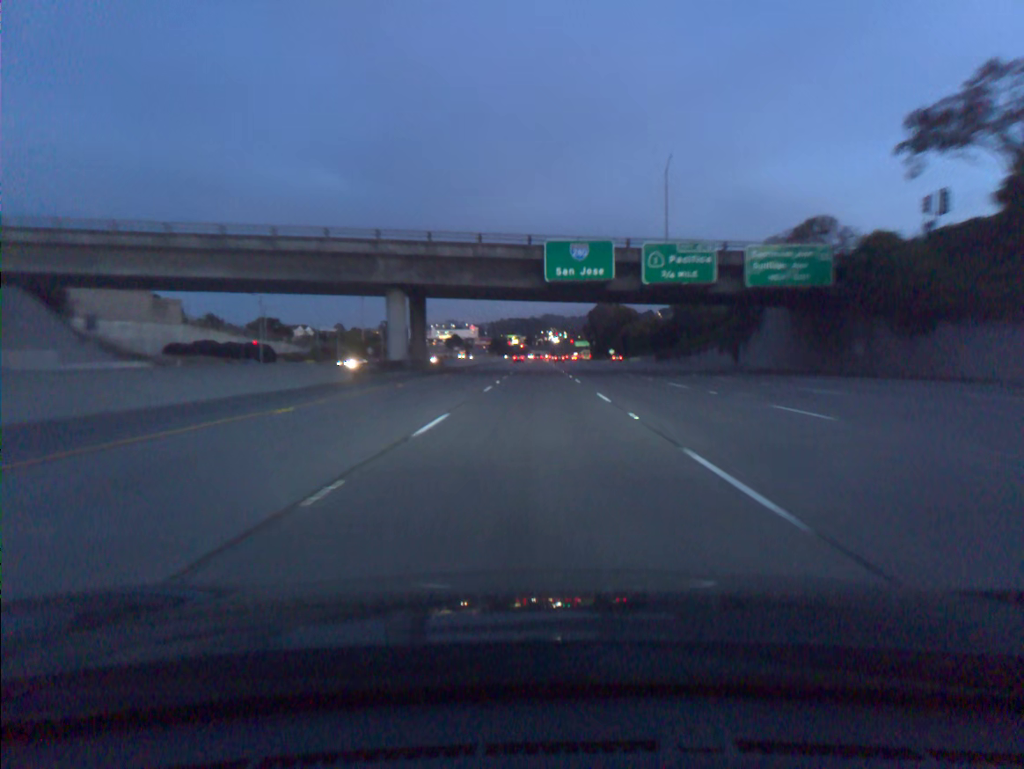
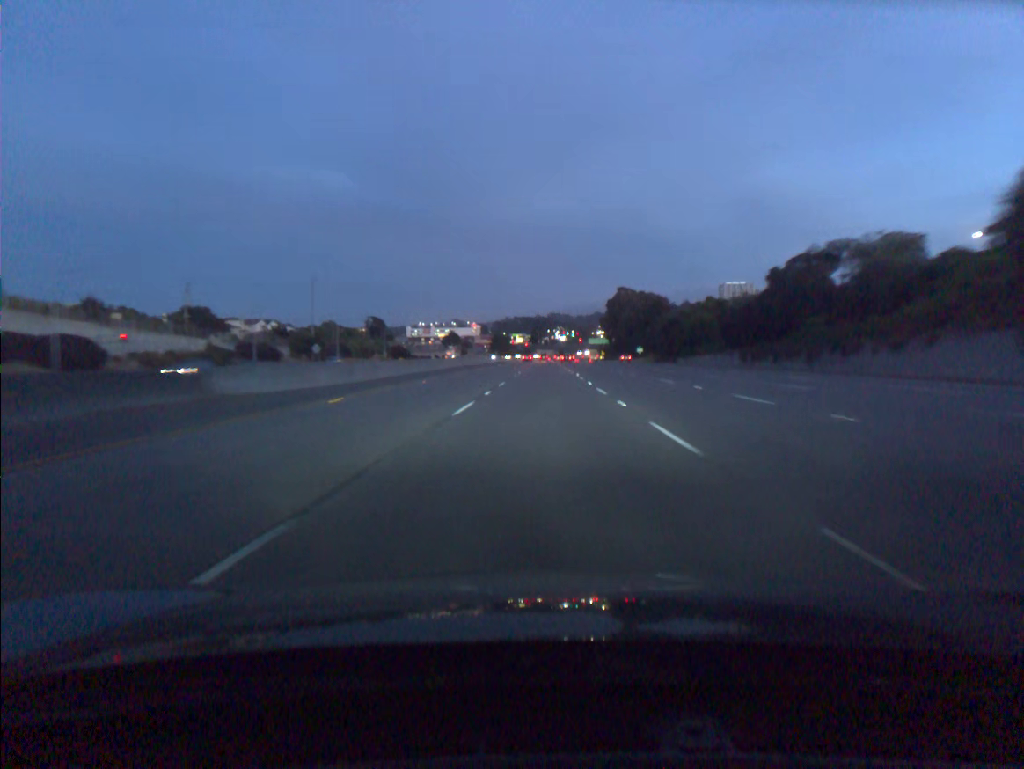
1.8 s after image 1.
(-0.2, +54.7) m; 0°
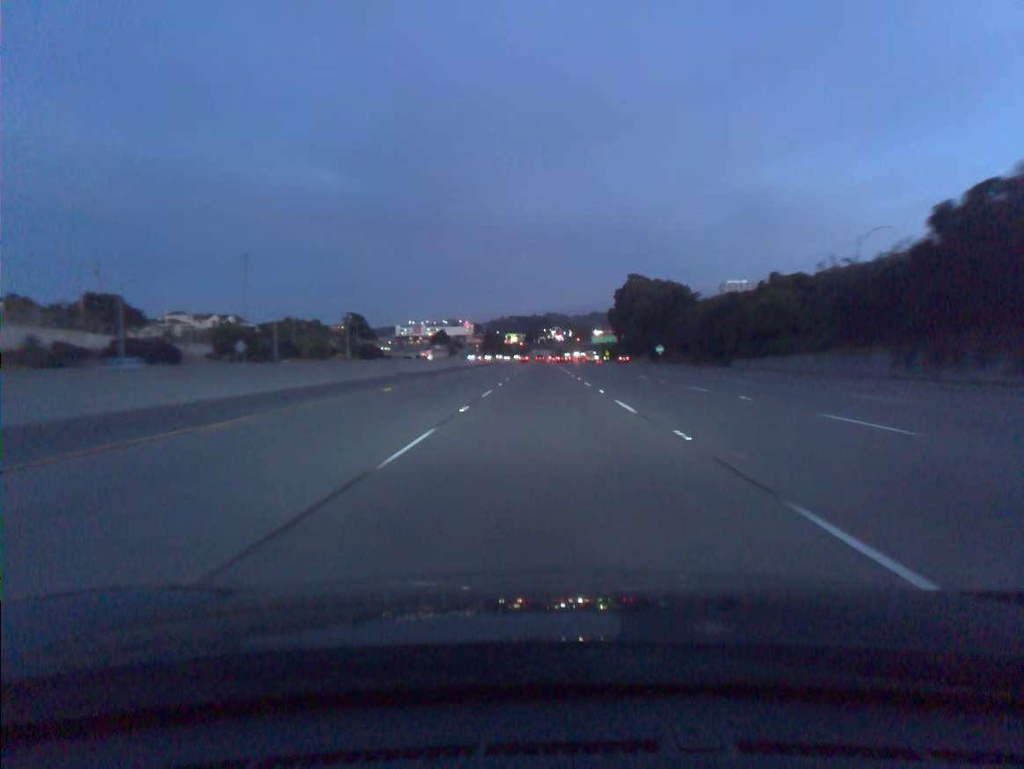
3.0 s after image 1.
(+0.1, +36.6) m; 0°
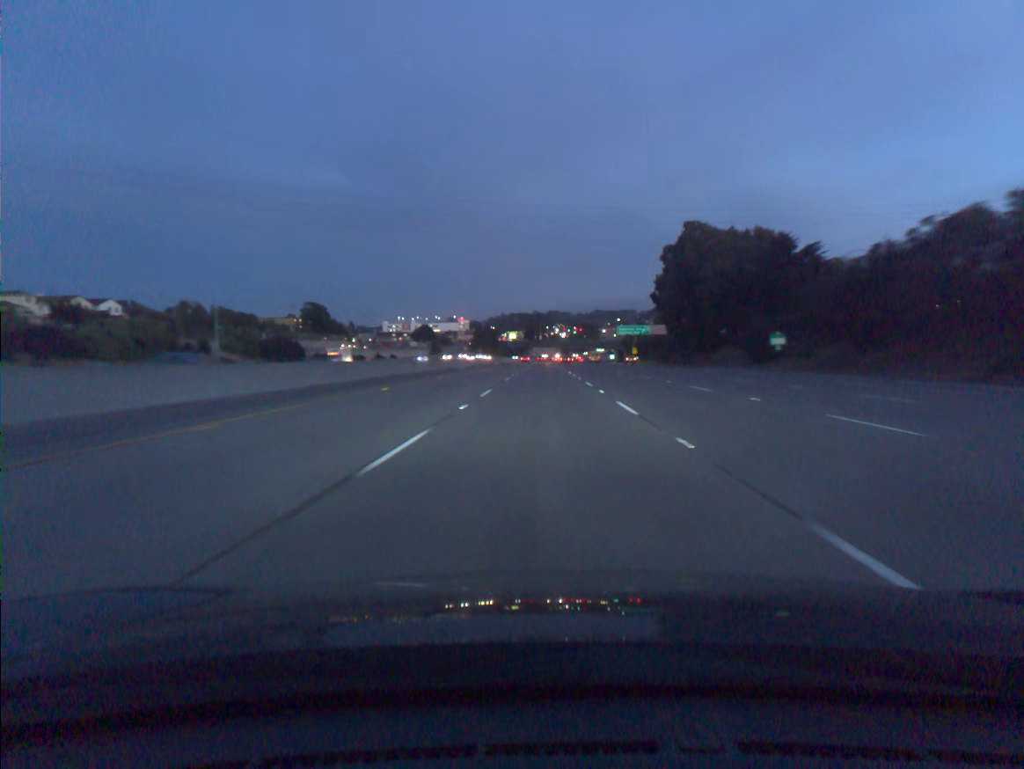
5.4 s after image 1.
(0.0, +73.4) m; 0°
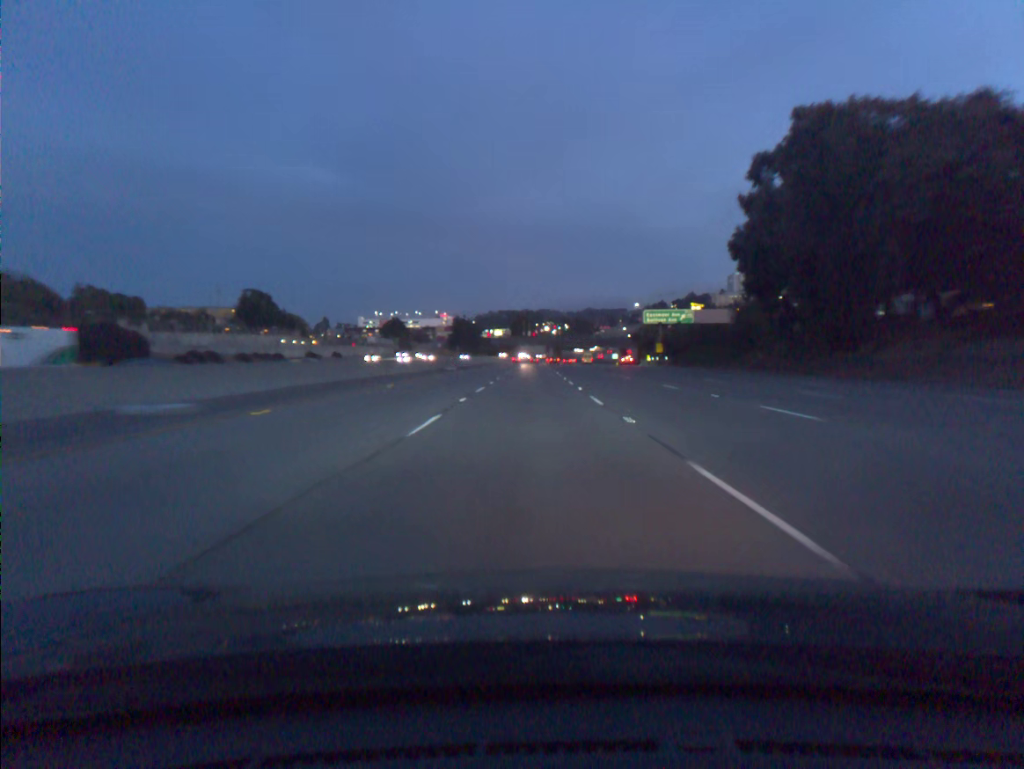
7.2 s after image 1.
(+0.2, +55.1) m; +1°
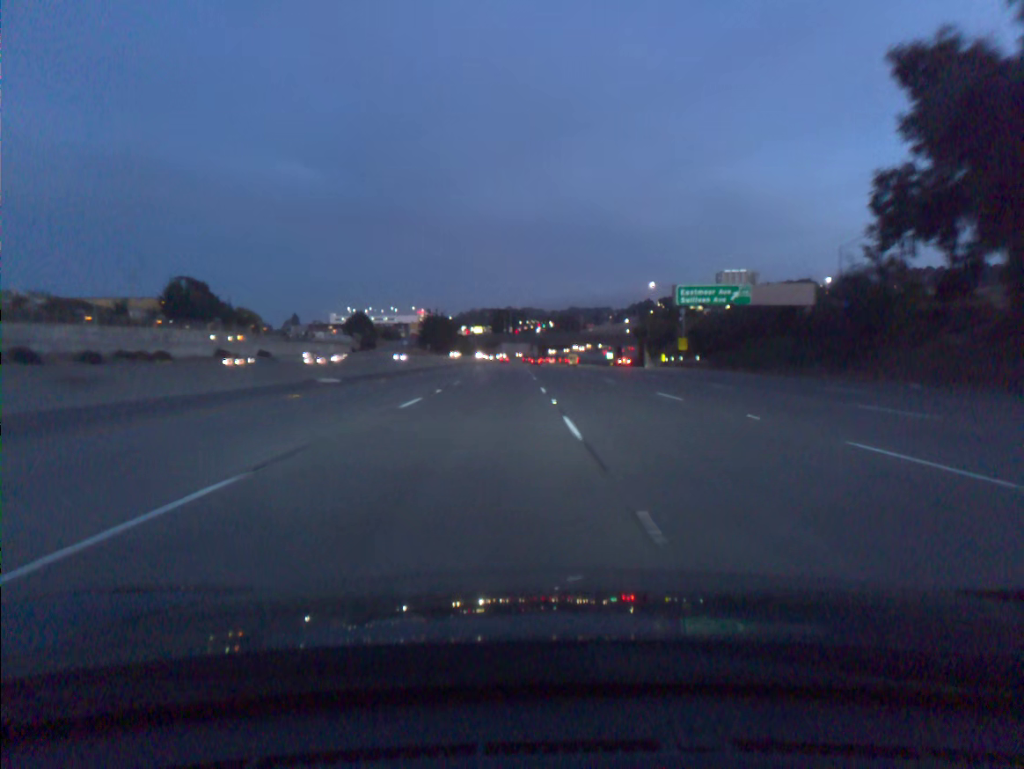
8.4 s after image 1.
(+0.4, +37.2) m; +1°
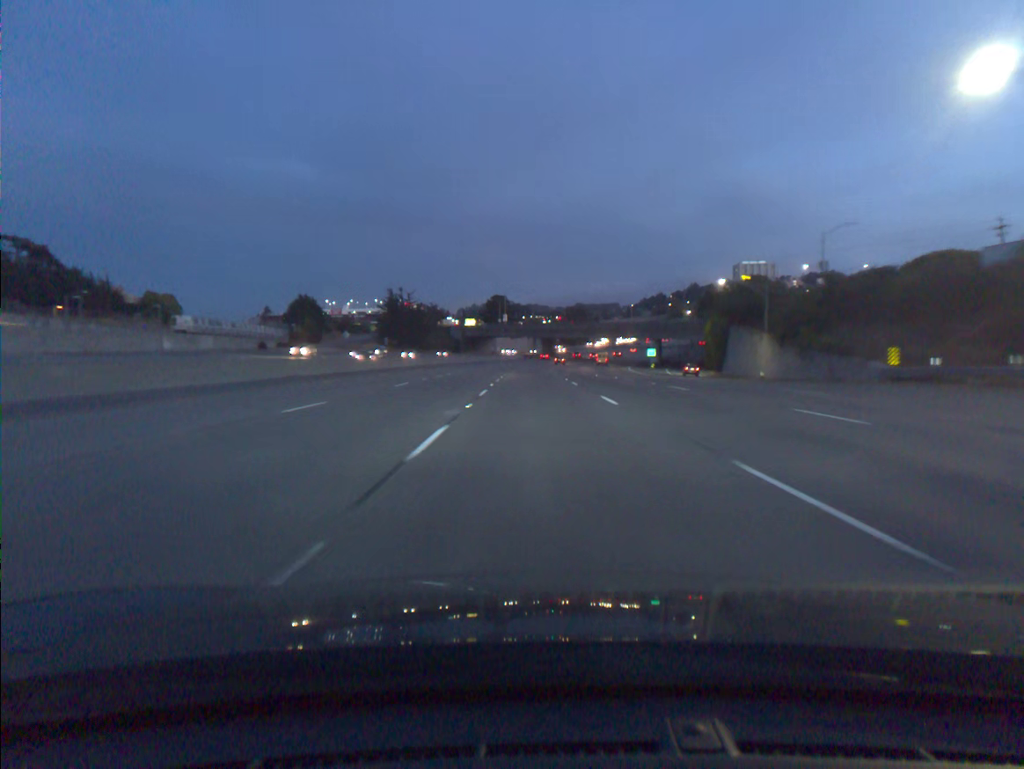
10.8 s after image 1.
(-0.2, +75.6) m; 0°
